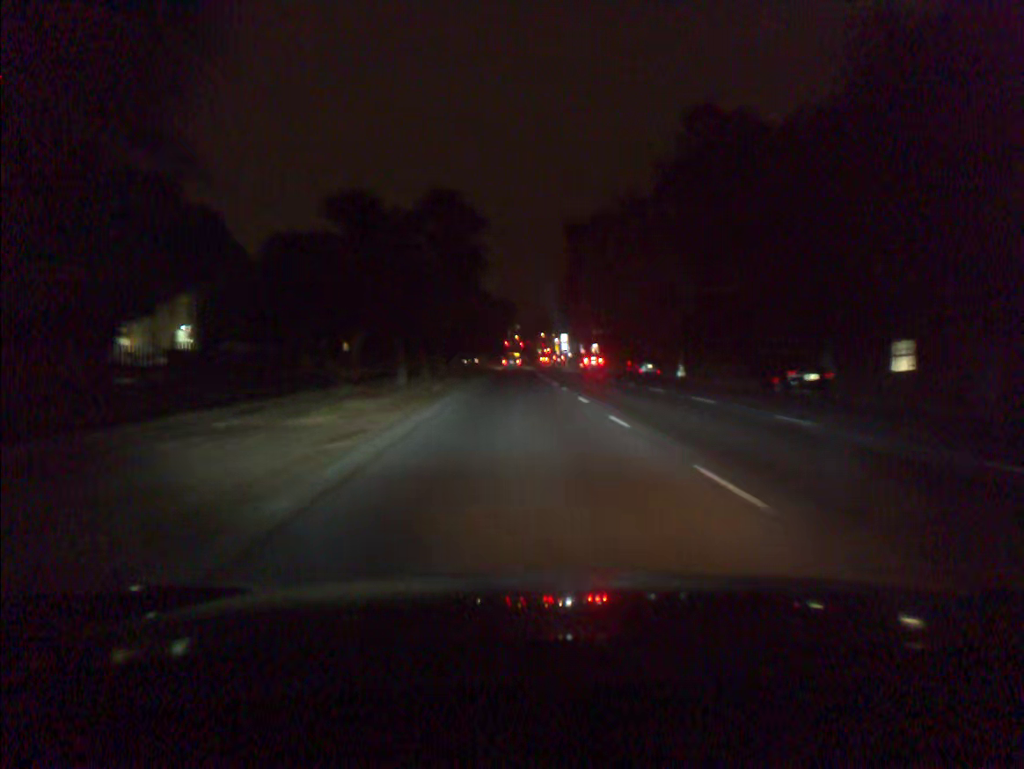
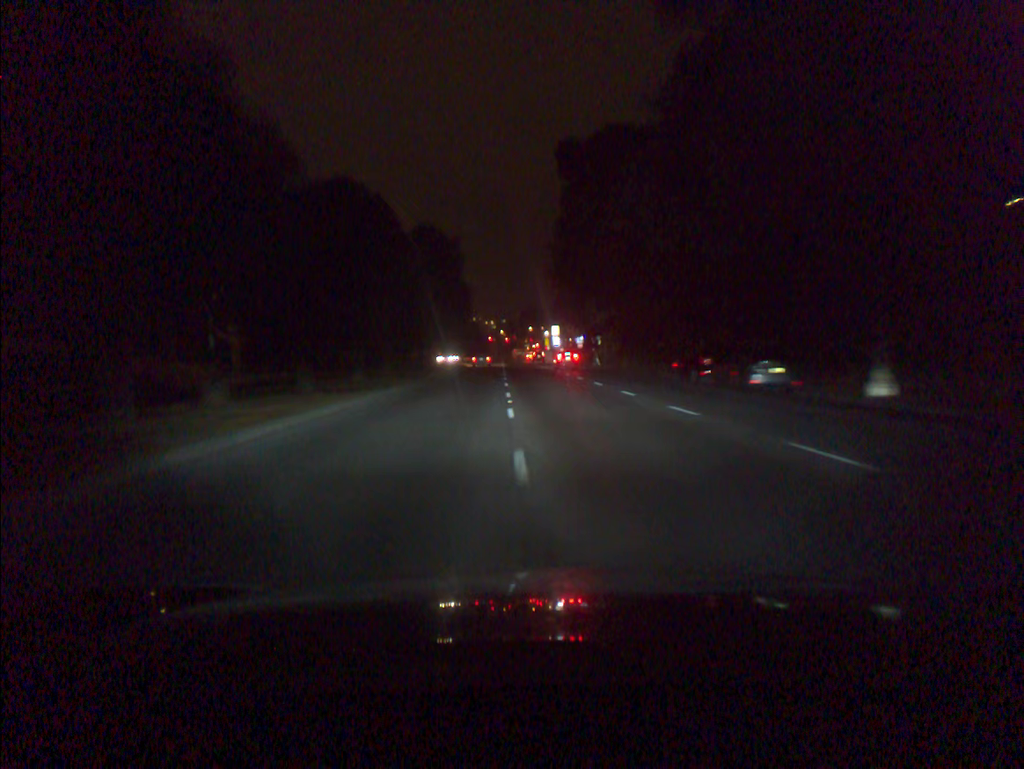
(+0.5, +35.1) m; +1°
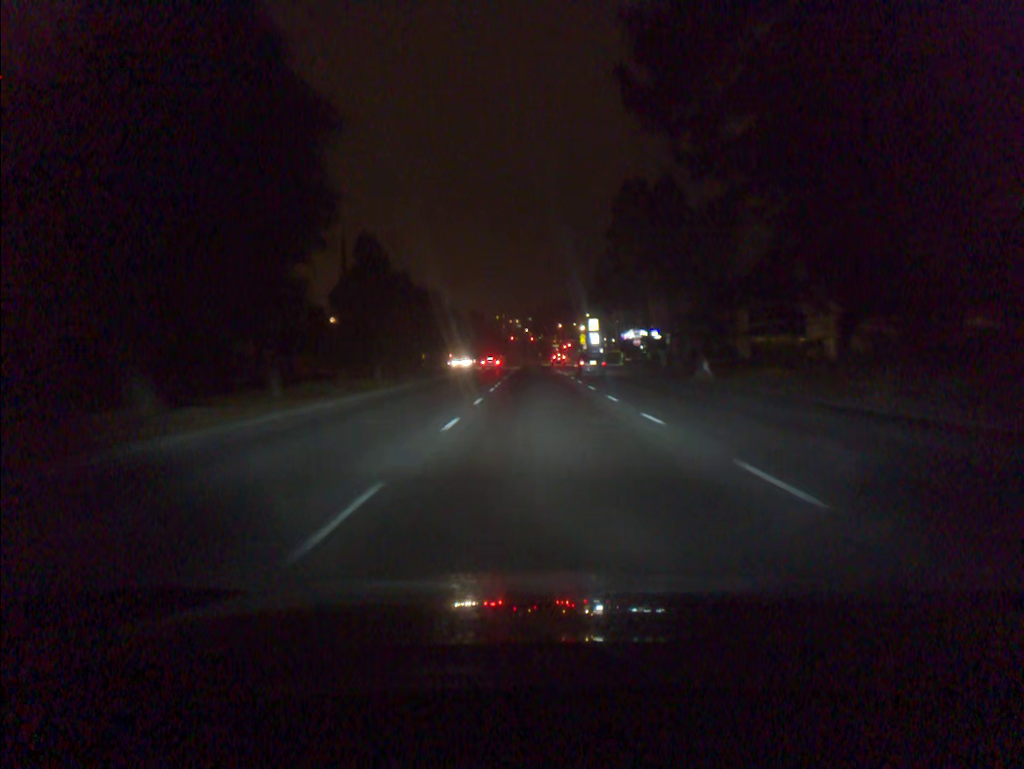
(-0.8, +45.8) m; -2°
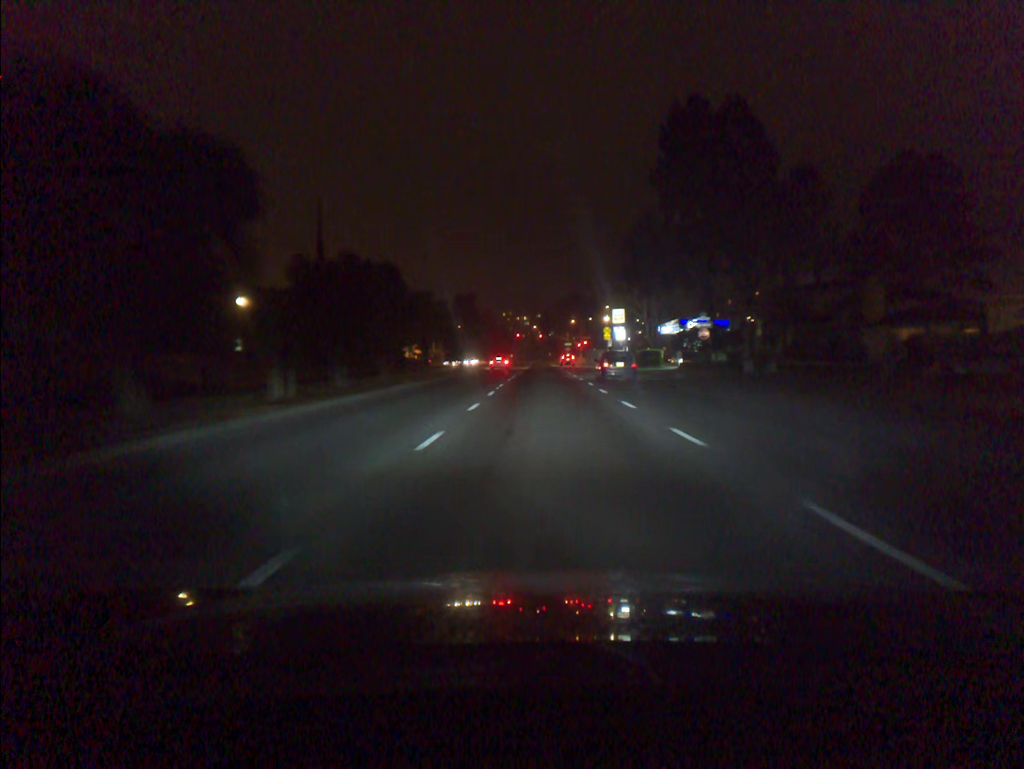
(-0.3, +31.4) m; -1°
